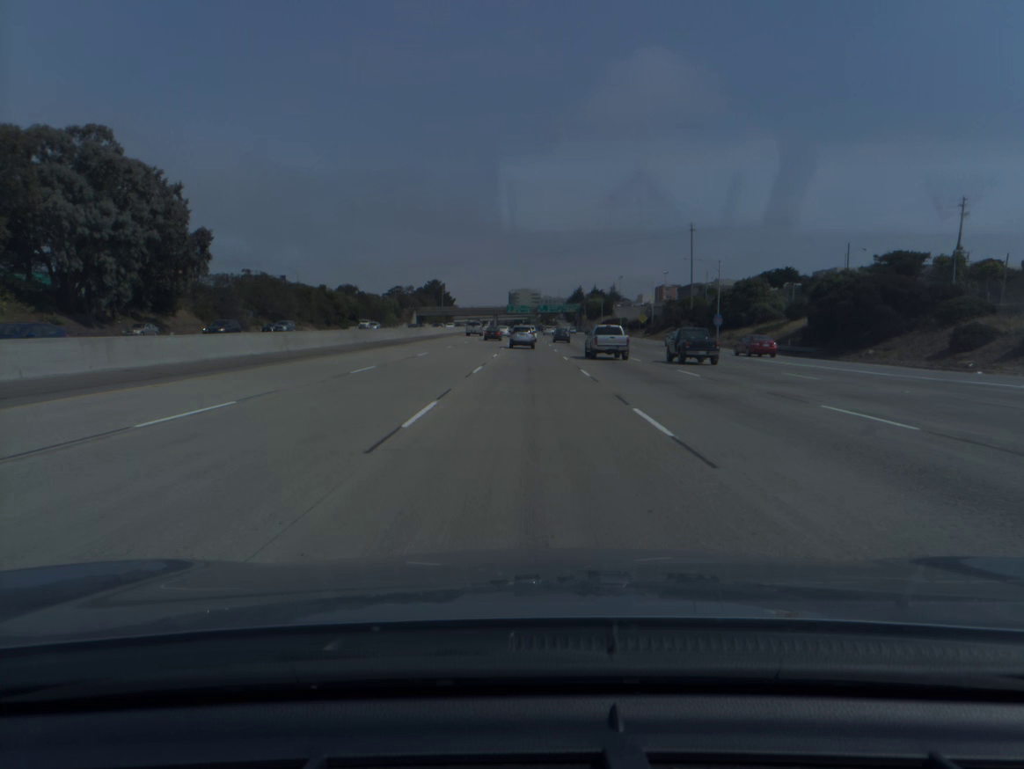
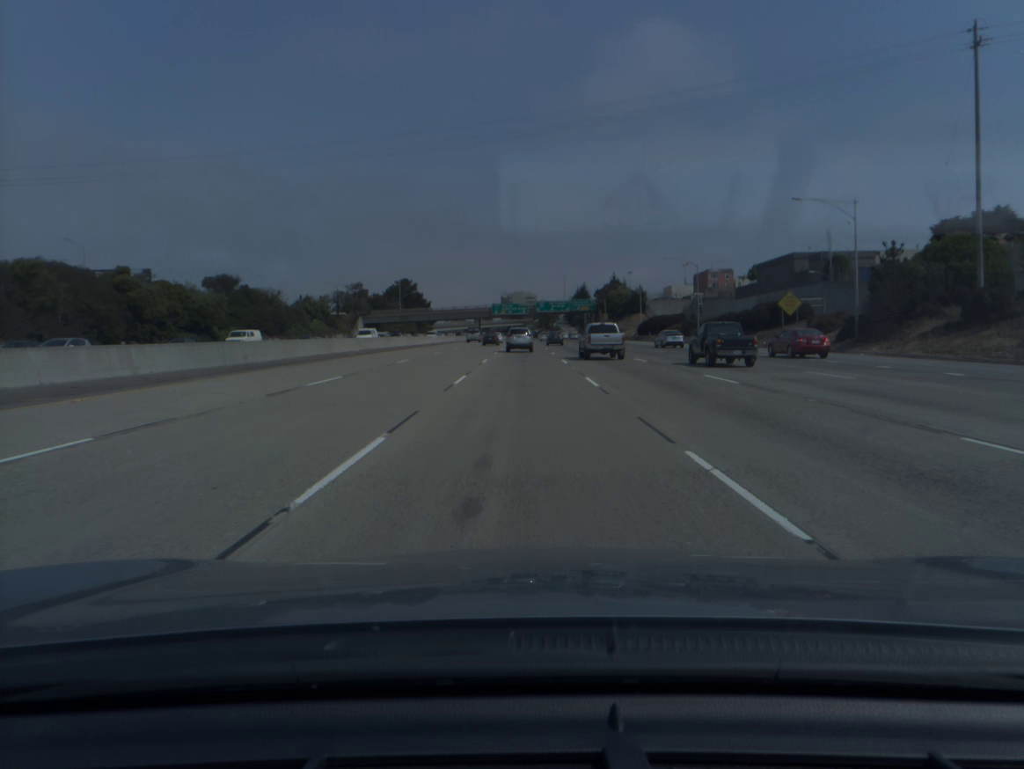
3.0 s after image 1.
(+0.3, +90.5) m; 0°
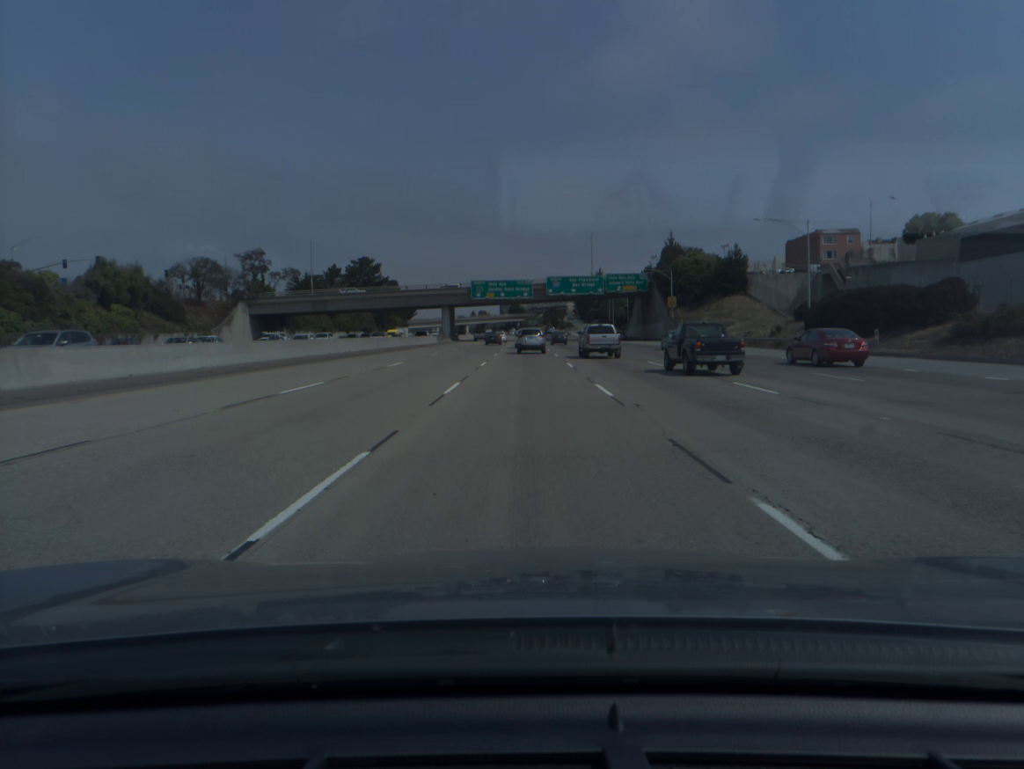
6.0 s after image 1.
(-0.2, +87.7) m; 0°
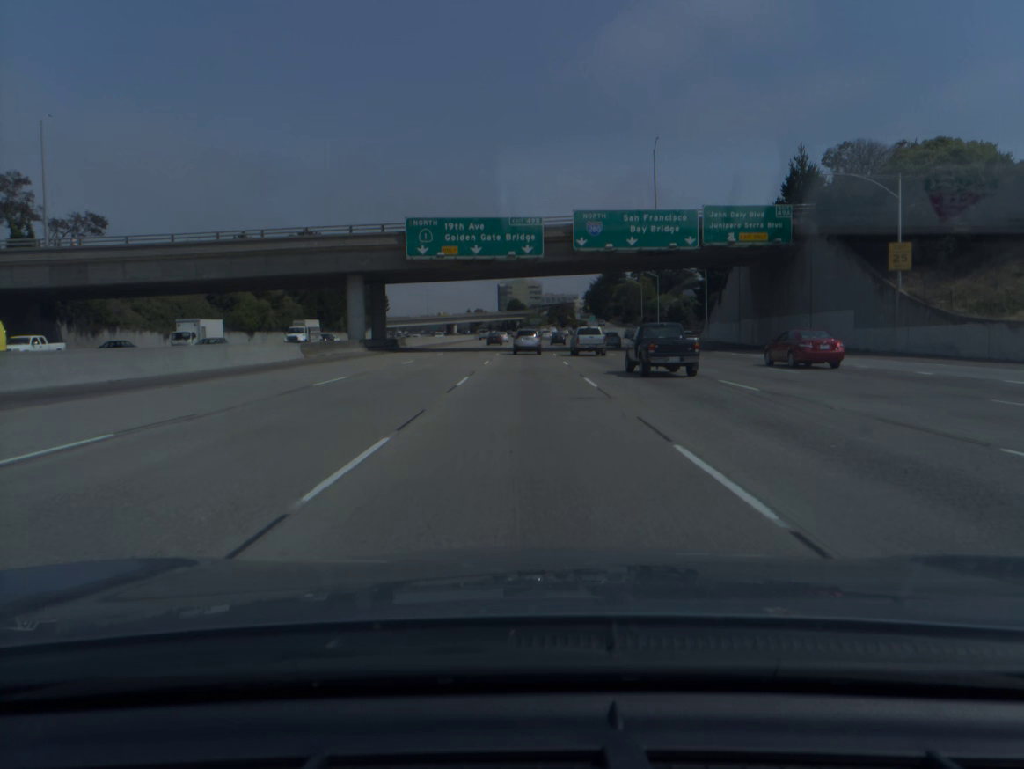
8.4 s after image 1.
(-0.1, +68.4) m; 0°
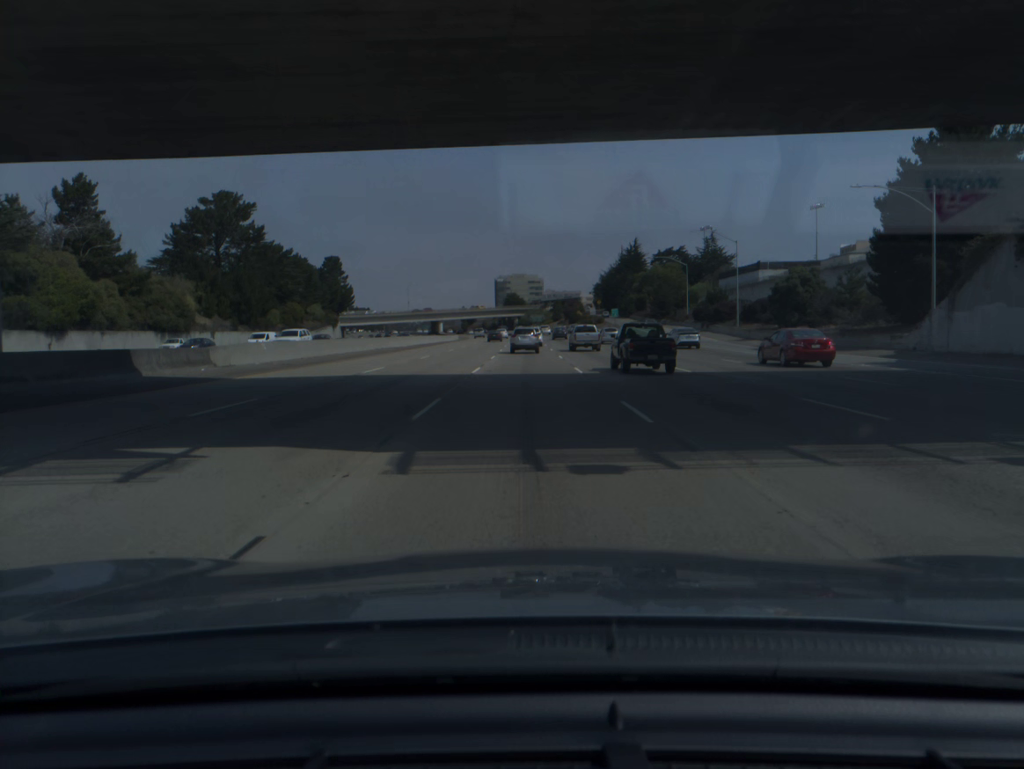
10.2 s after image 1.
(0.0, +50.7) m; 0°
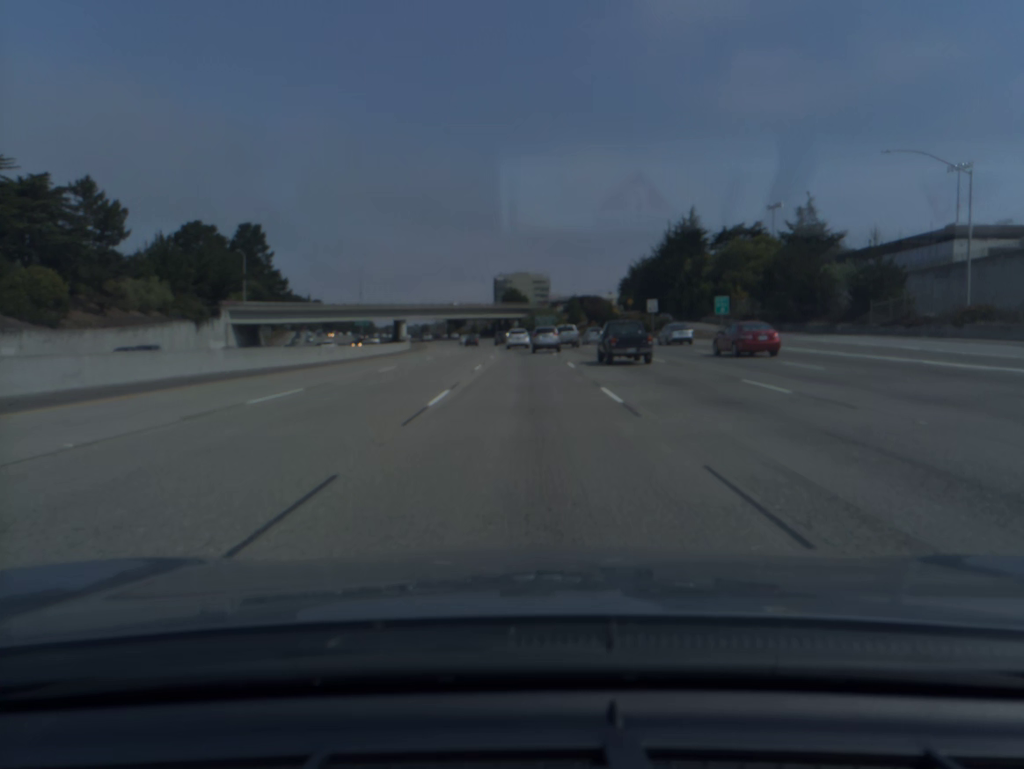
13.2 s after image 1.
(0.0, +83.1) m; 0°
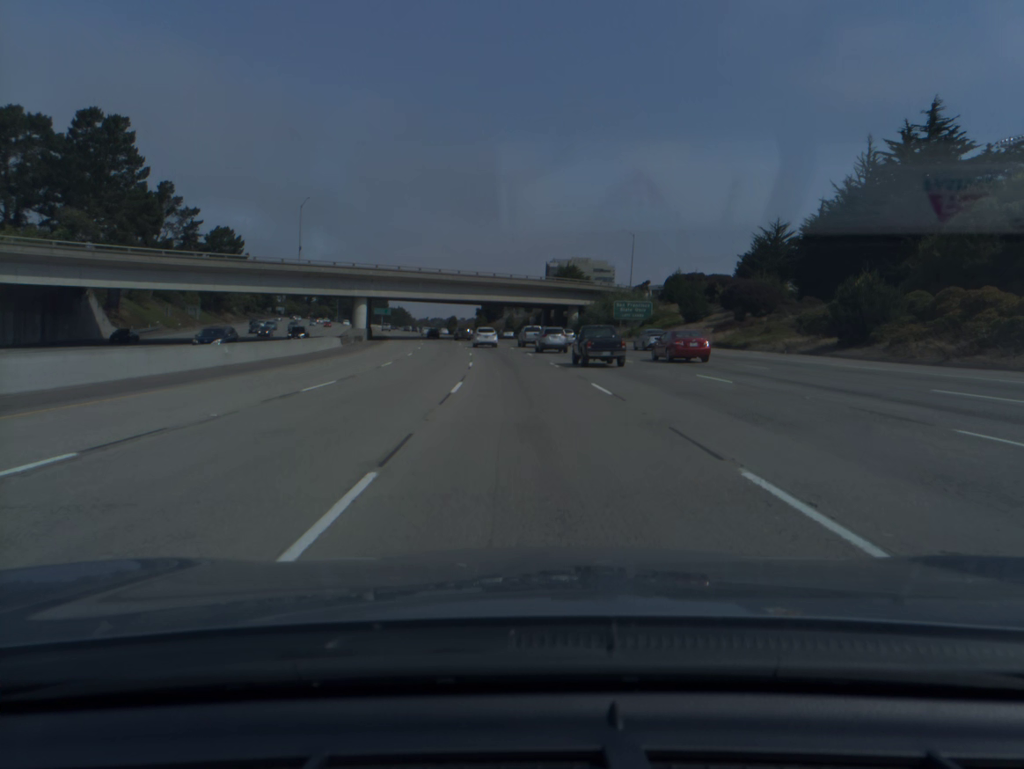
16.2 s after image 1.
(-1.7, +82.0) m; -4°
